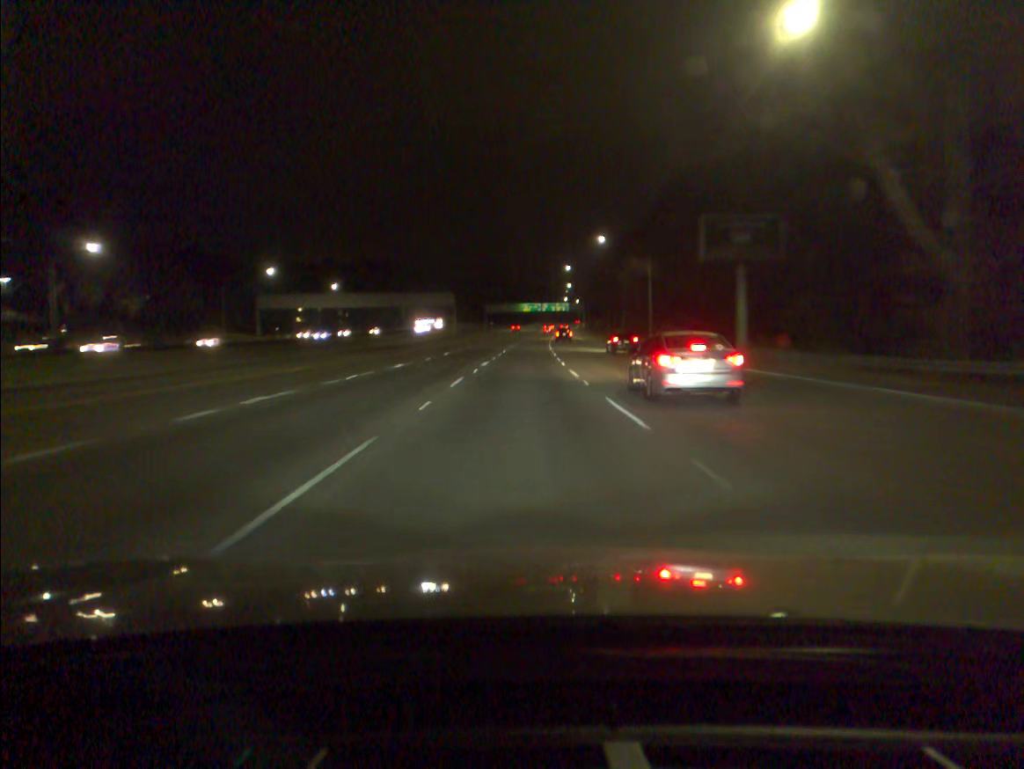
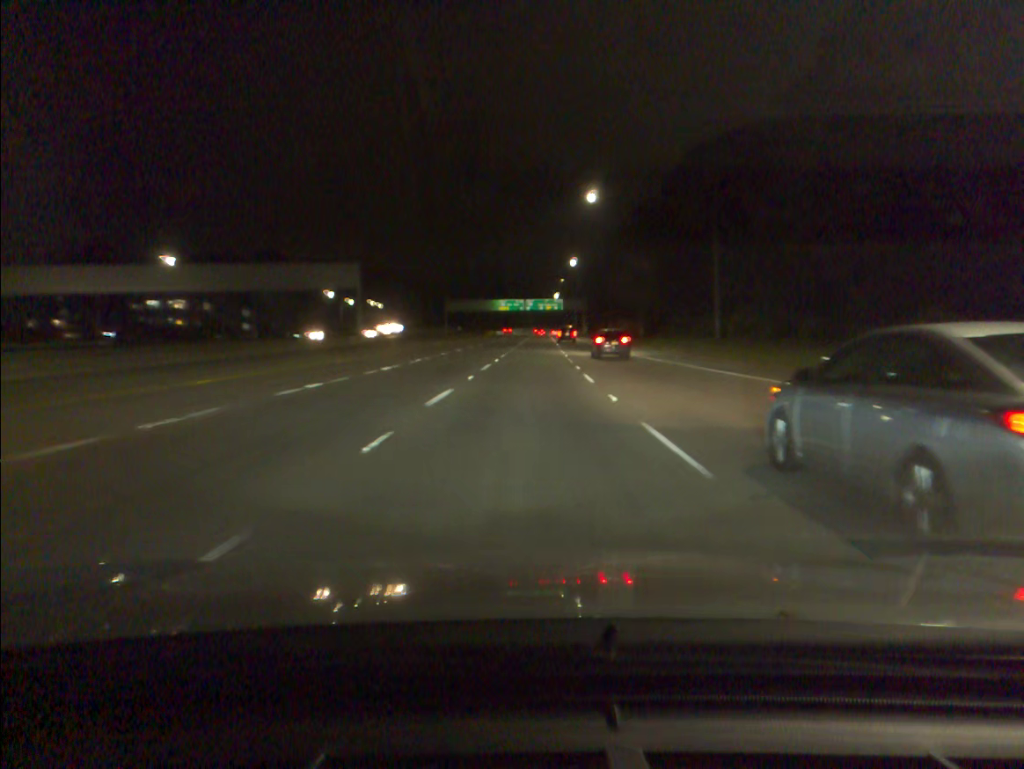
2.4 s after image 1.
(+0.9, +77.8) m; +1°
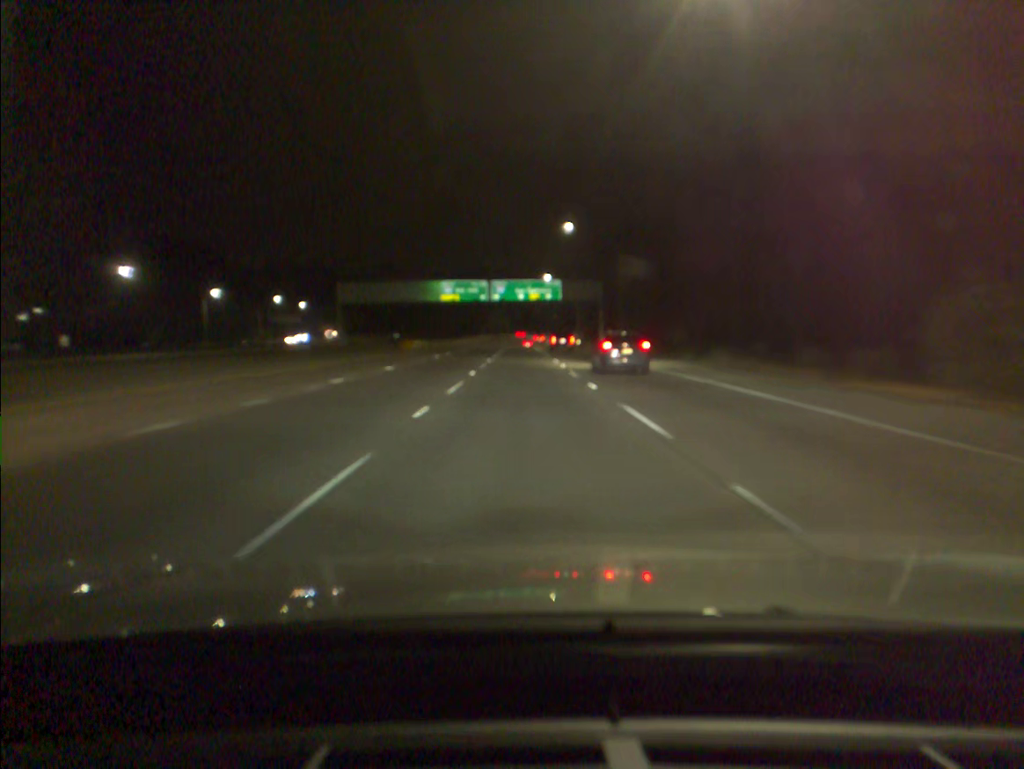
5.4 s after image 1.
(+2.0, +97.7) m; +2°
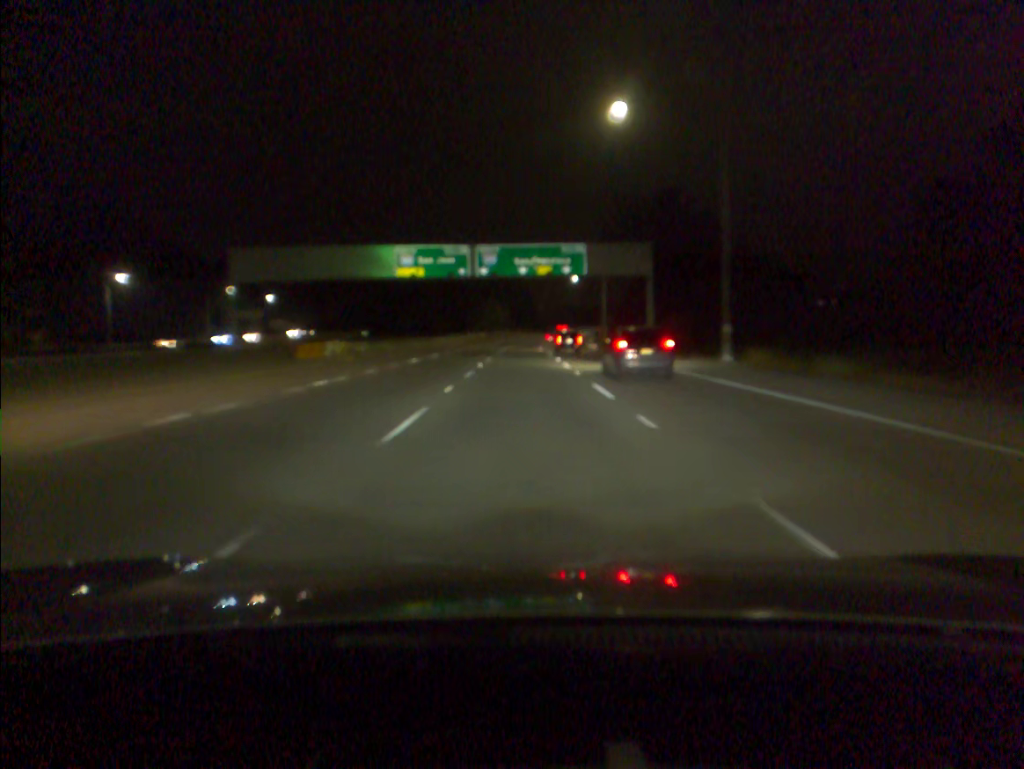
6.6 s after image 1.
(0.0, +38.4) m; 0°
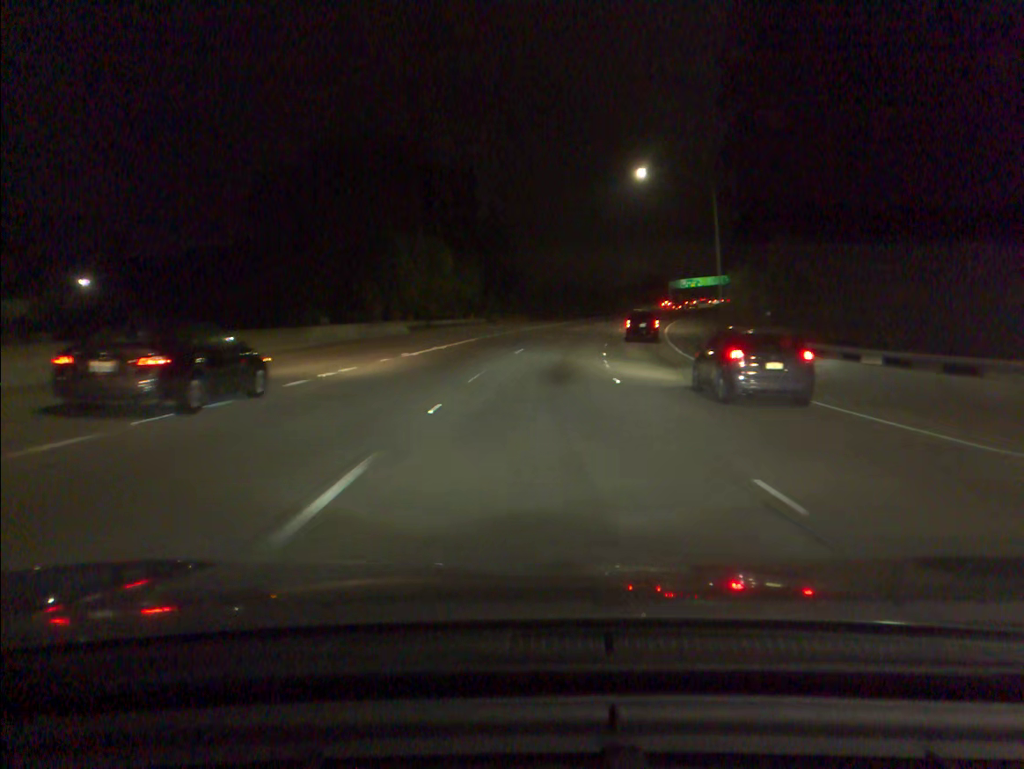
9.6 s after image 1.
(-0.2, +91.8) m; +1°
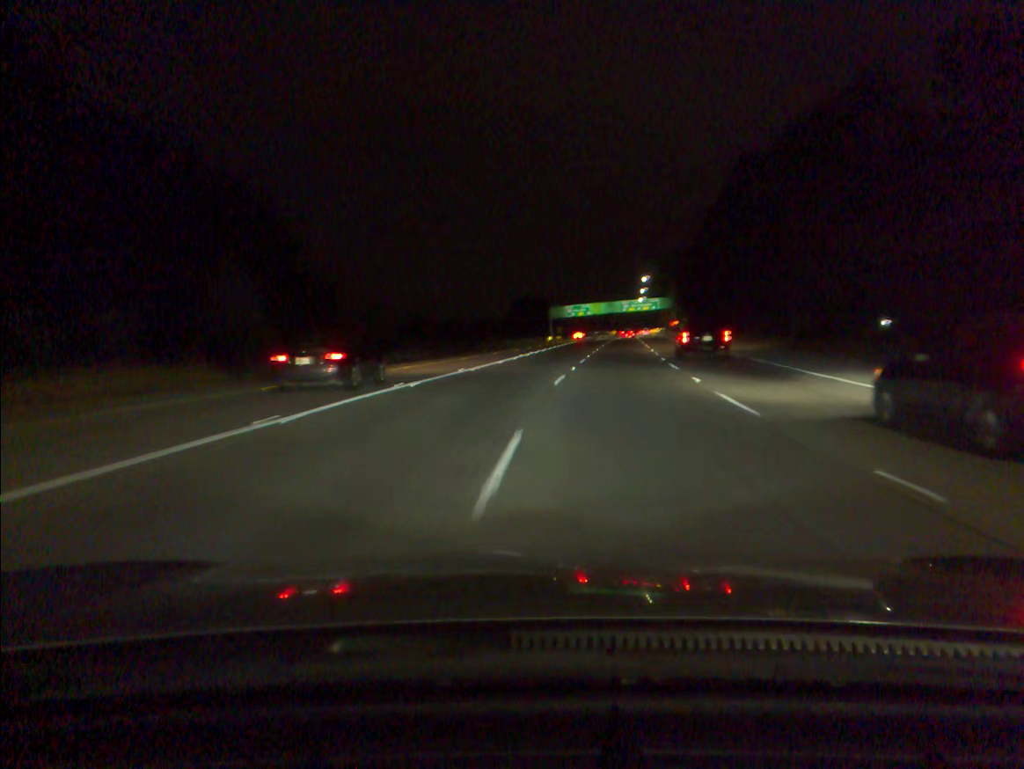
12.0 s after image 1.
(+5.9, +70.9) m; +10°
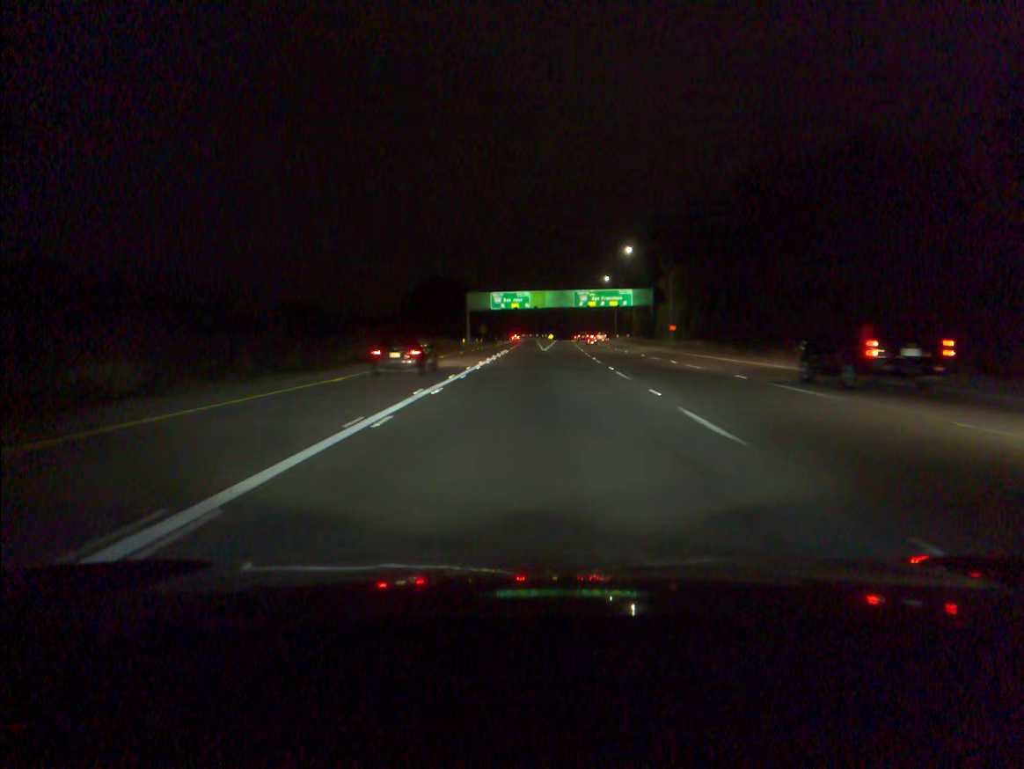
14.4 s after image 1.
(+4.4, +68.2) m; +5°
